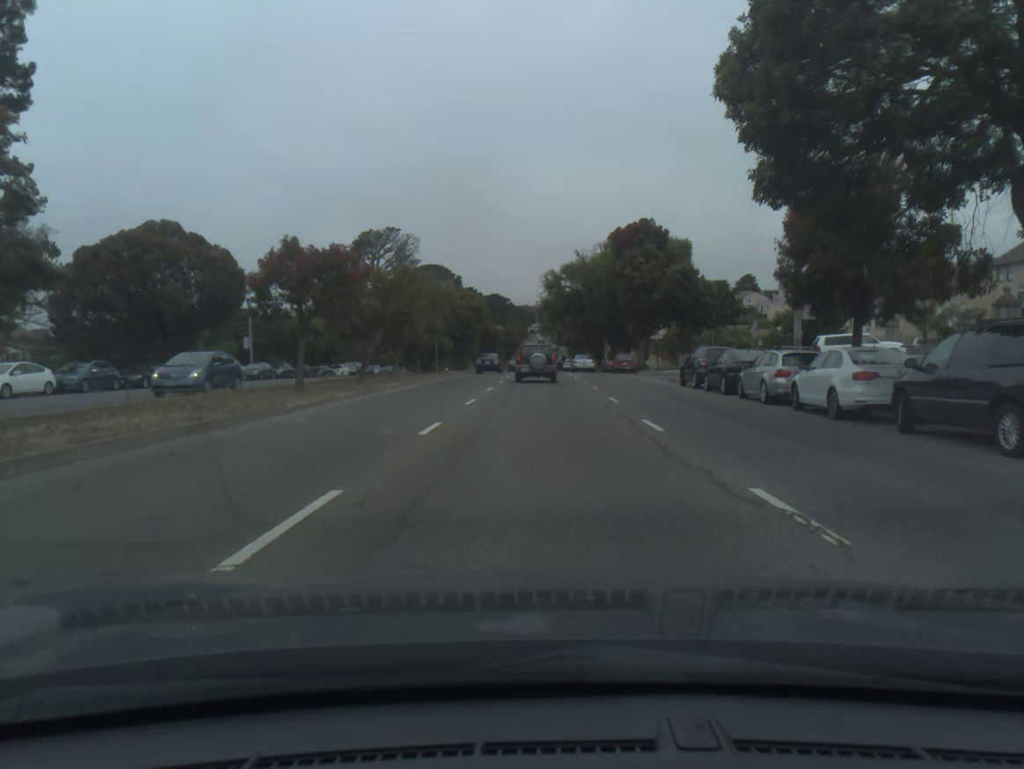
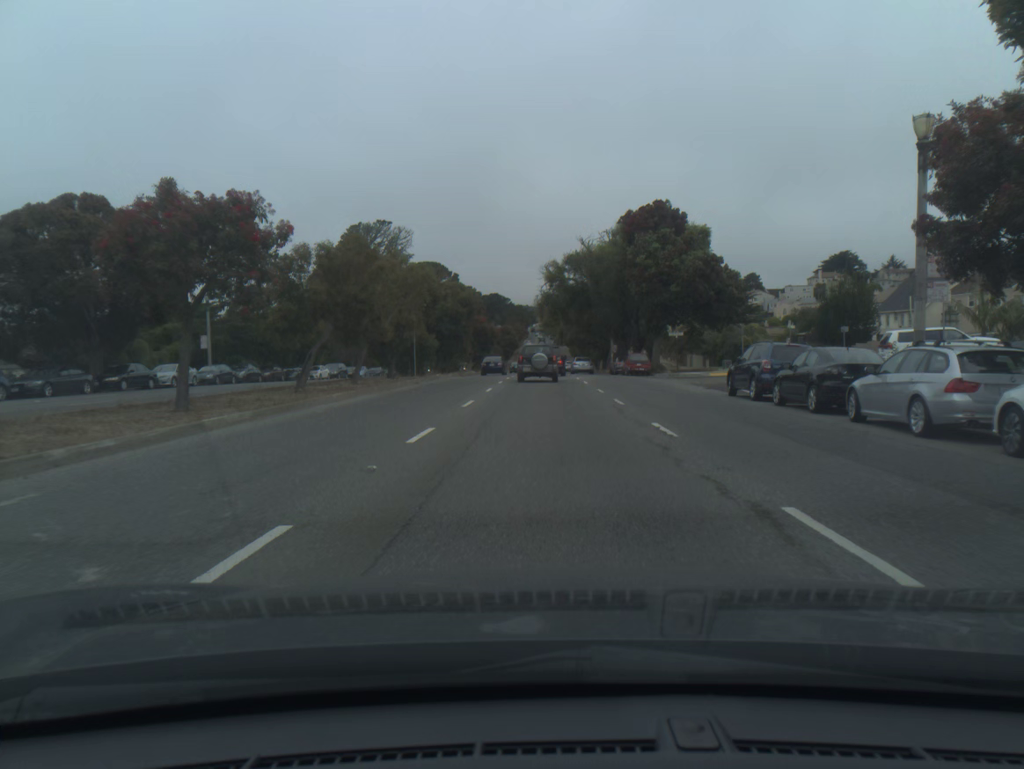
(0.0, +8.3) m; 0°
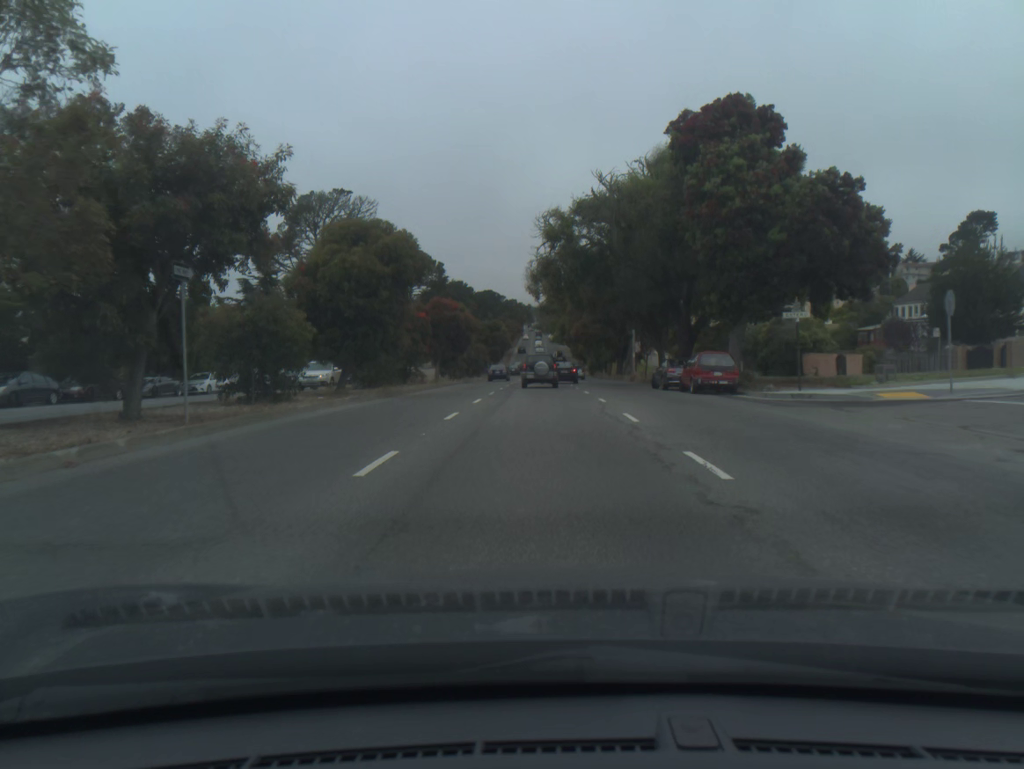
(+0.1, +25.0) m; 0°
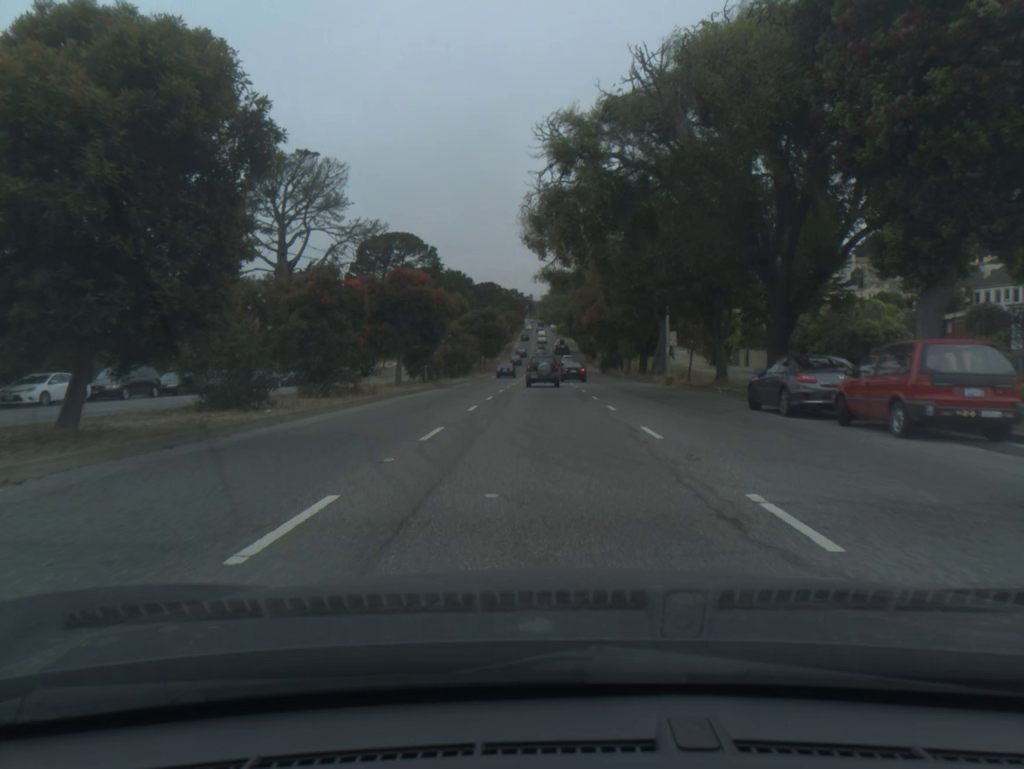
(0.0, +17.2) m; 0°
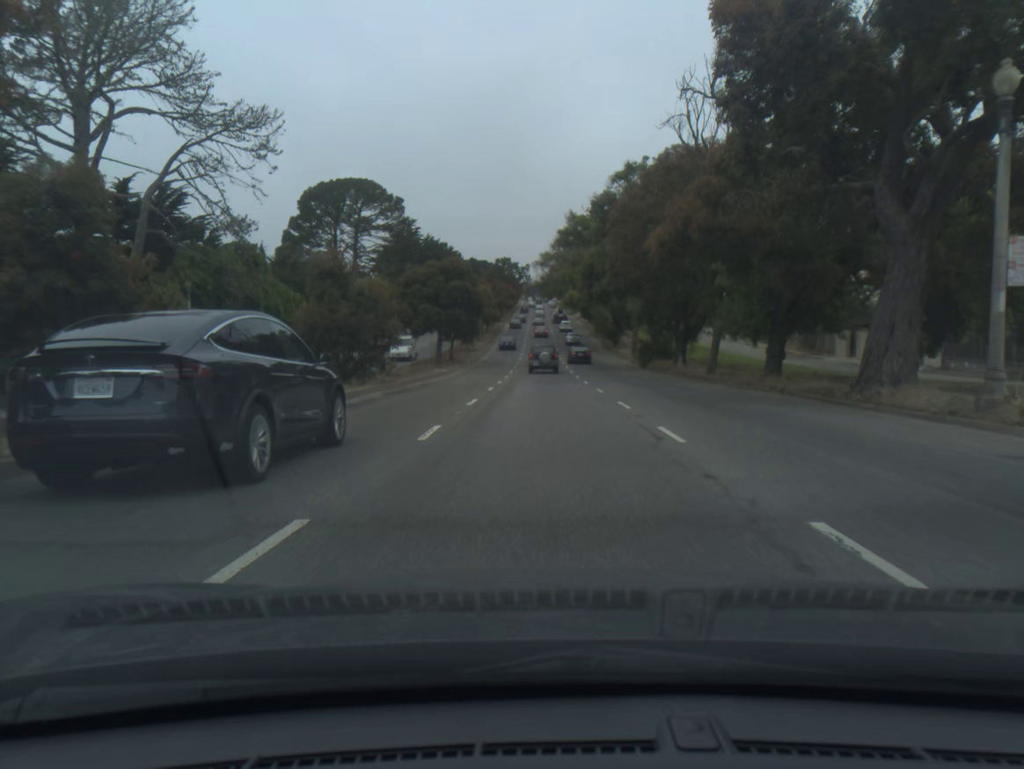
(-0.1, +37.4) m; 0°
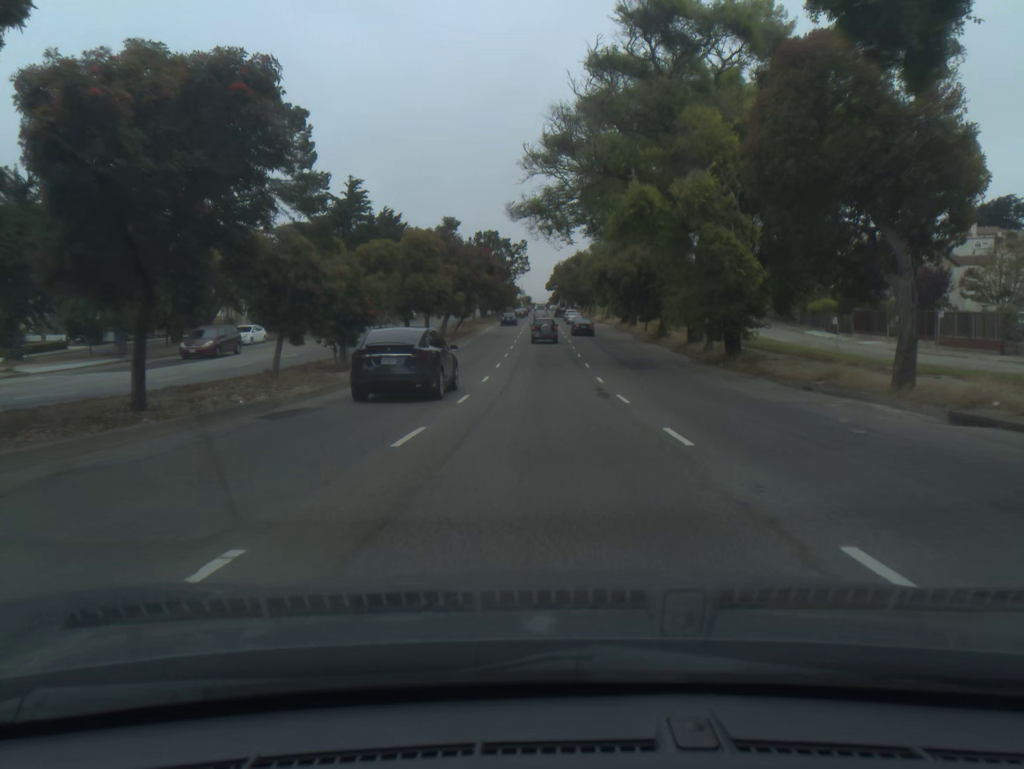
(0.0, +51.6) m; 0°
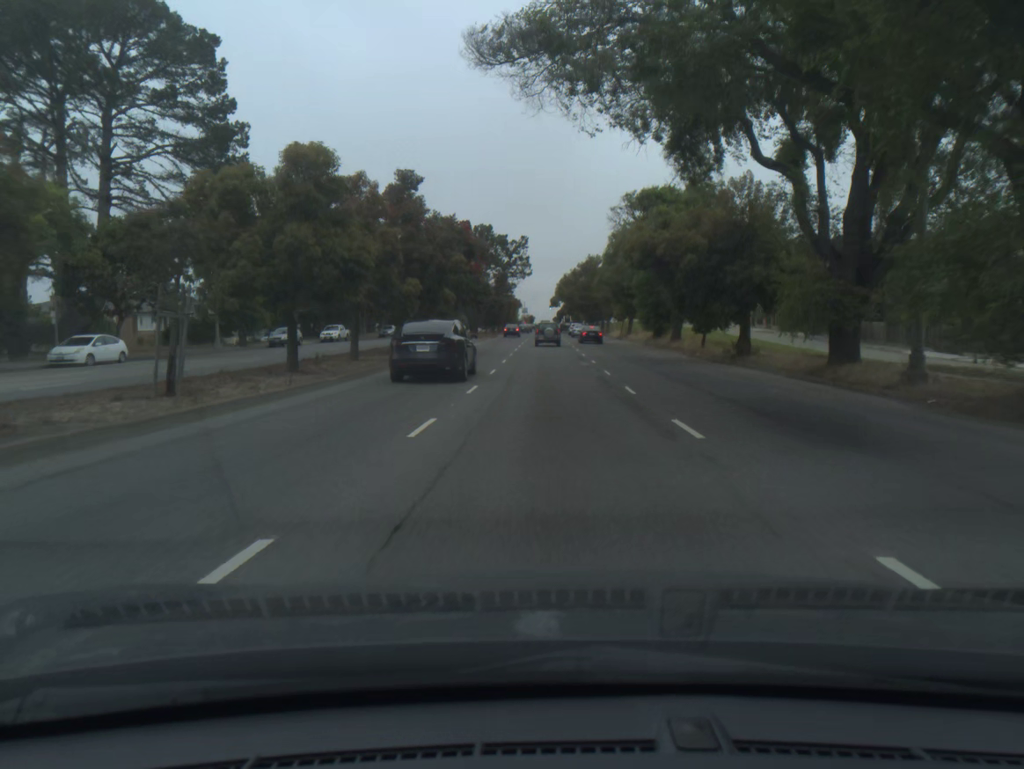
(0.0, +21.5) m; 0°
